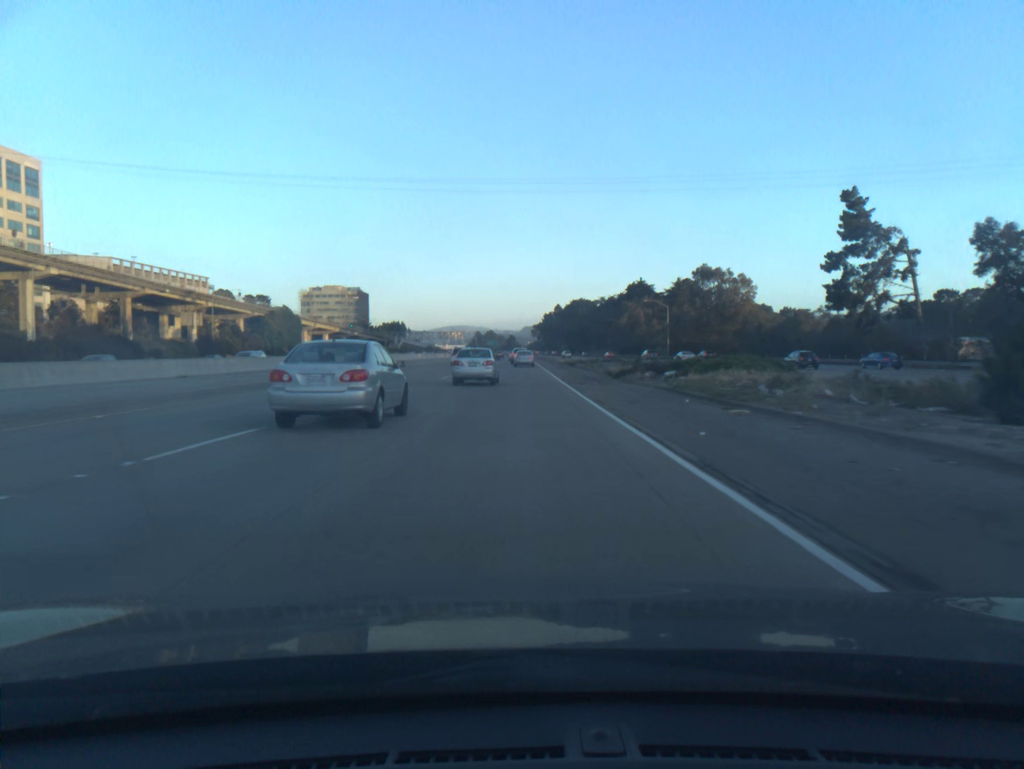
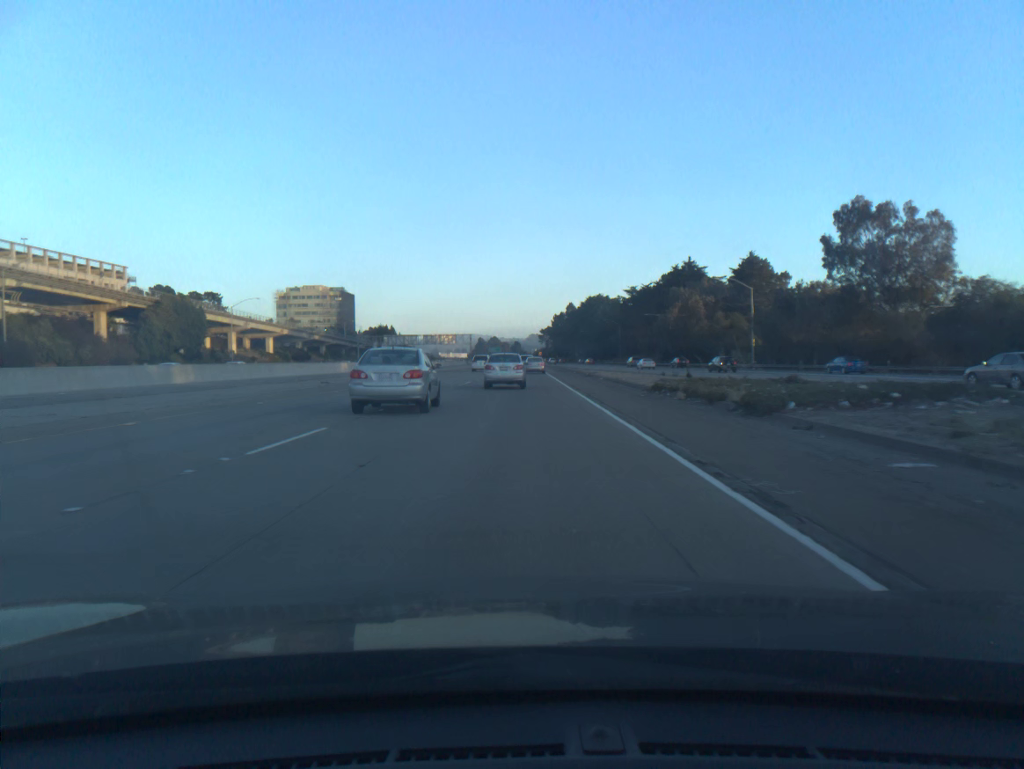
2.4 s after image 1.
(+0.1, +58.4) m; -1°
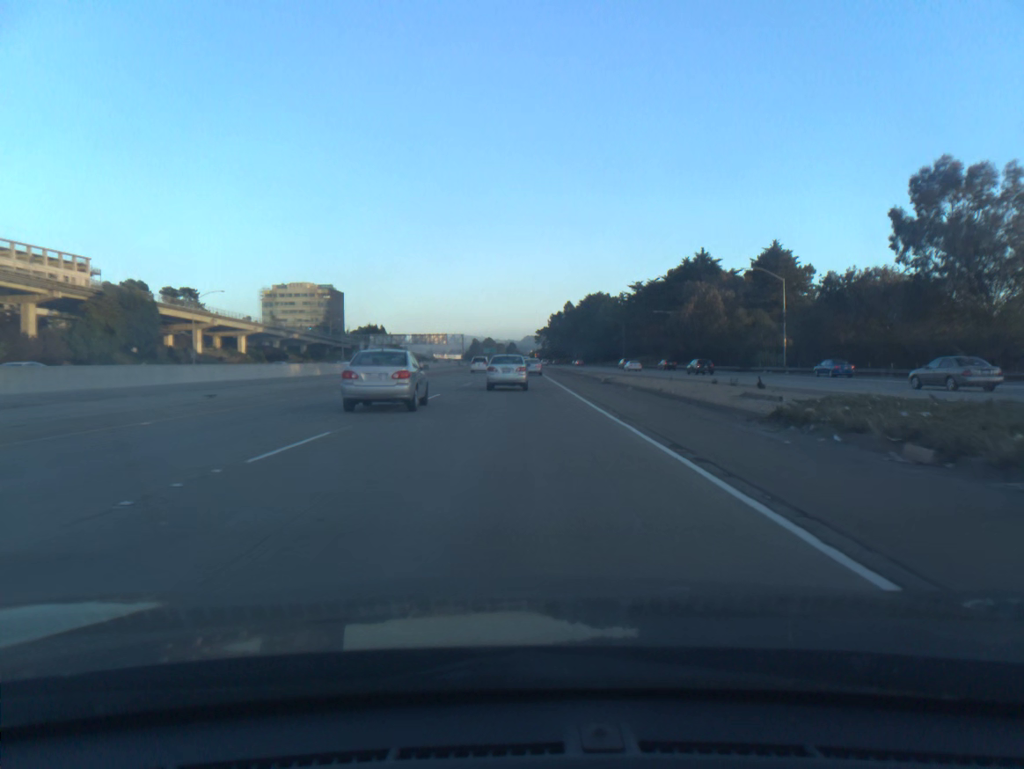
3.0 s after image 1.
(0.0, +14.7) m; 0°
